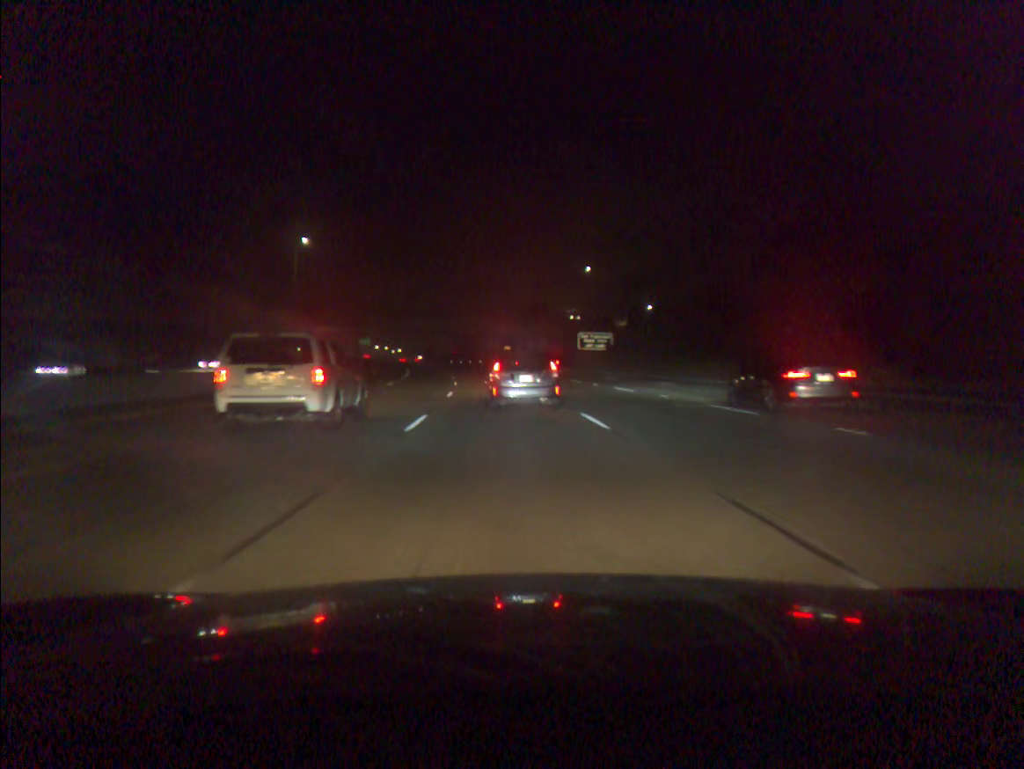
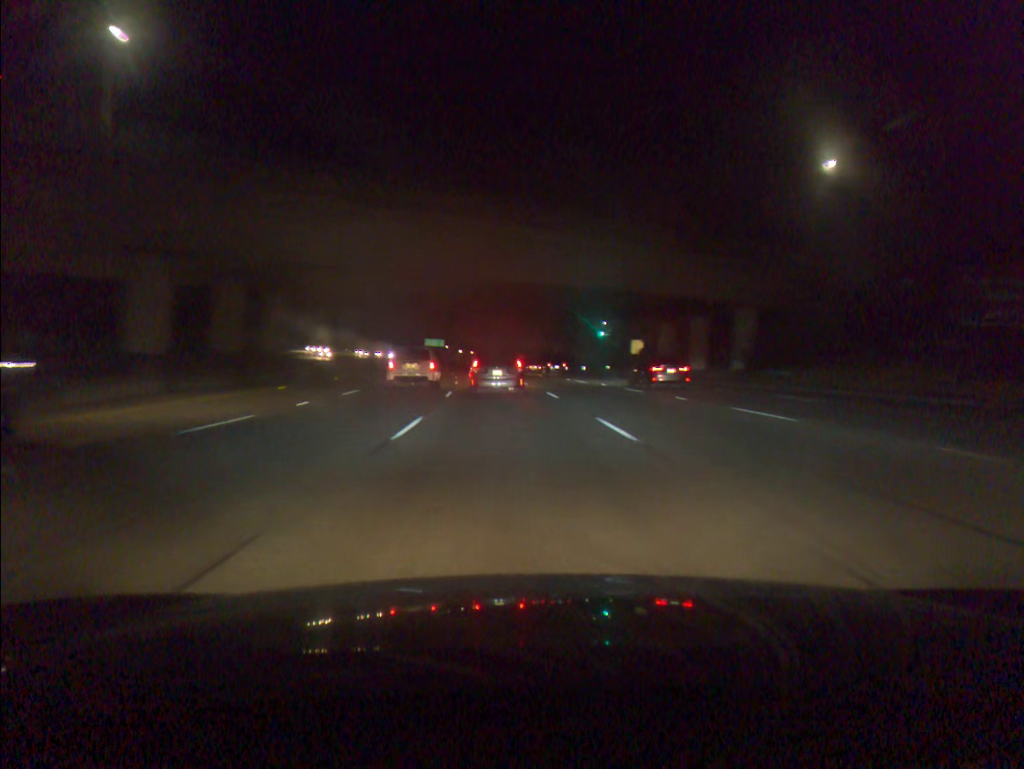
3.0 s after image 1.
(-4.7, +73.7) m; -7°
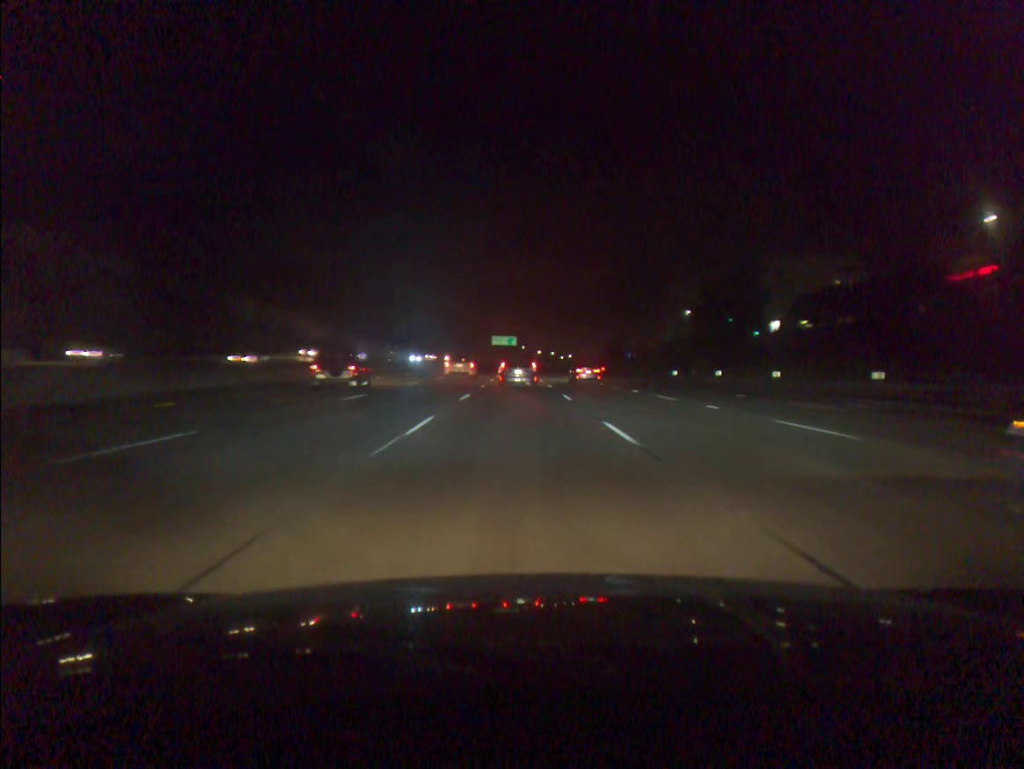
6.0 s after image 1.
(-3.9, +71.0) m; -6°
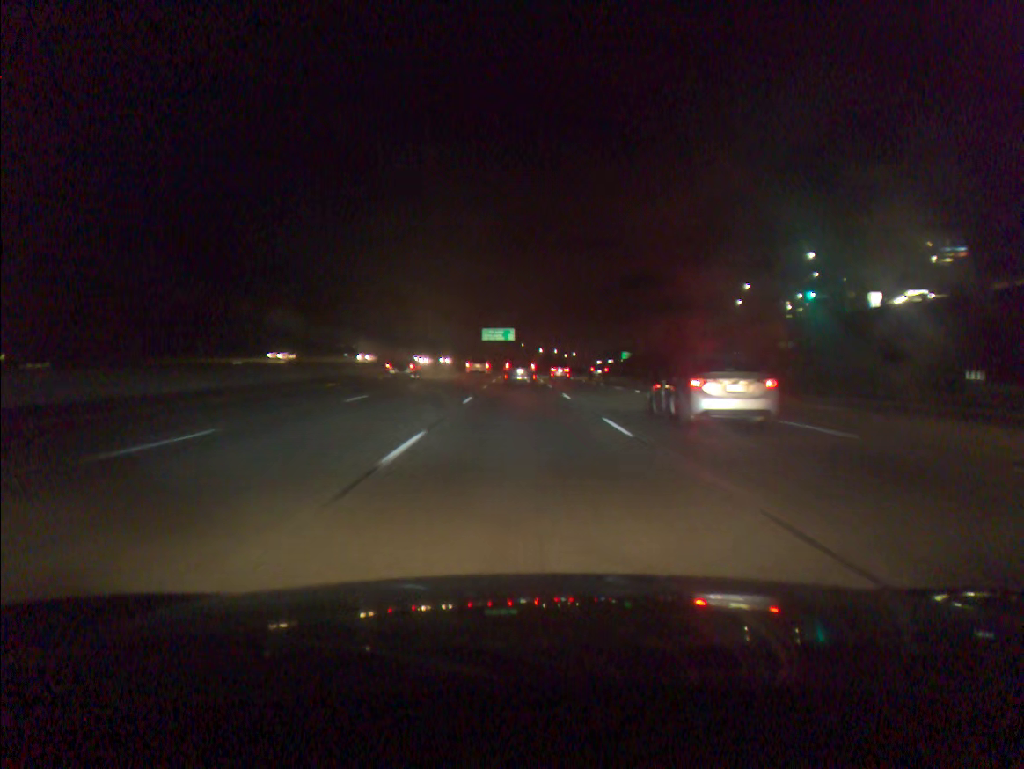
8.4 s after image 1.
(-0.3, +57.1) m; 0°
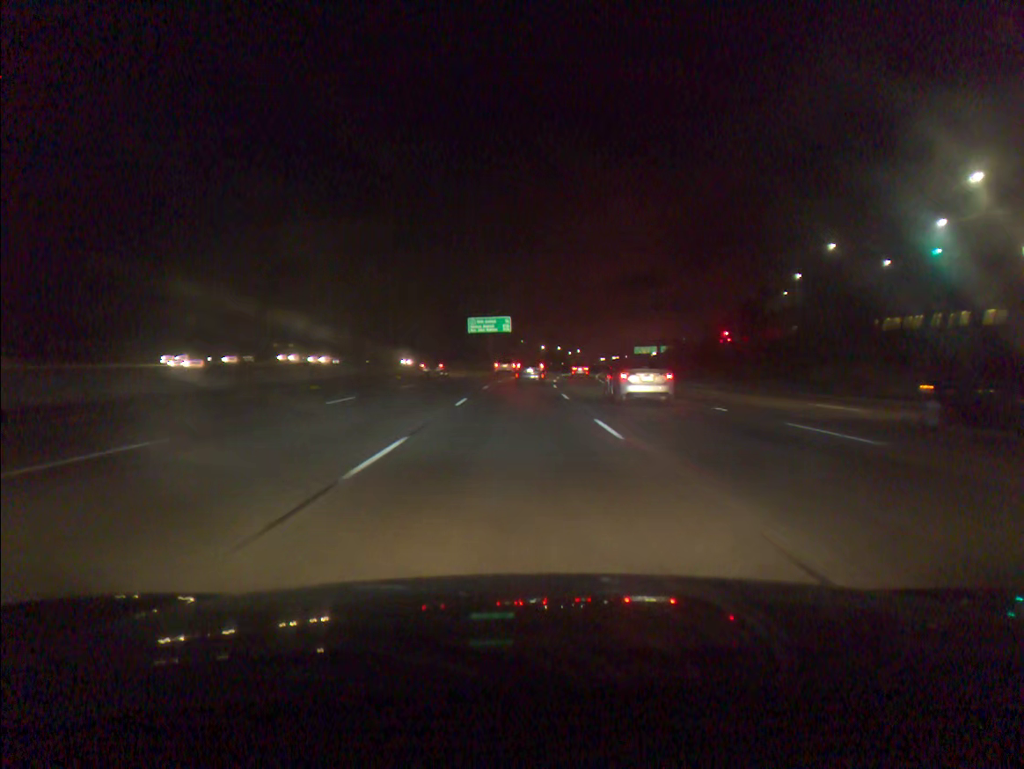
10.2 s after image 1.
(+0.1, +44.0) m; 0°
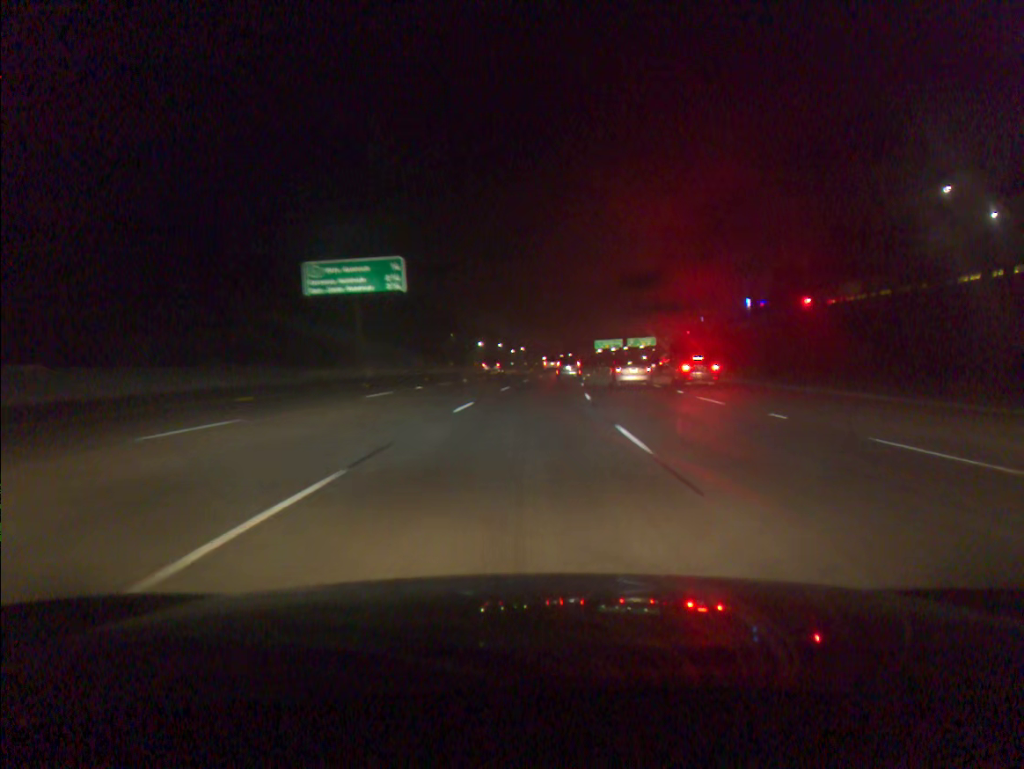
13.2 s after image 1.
(+2.1, +74.8) m; +5°
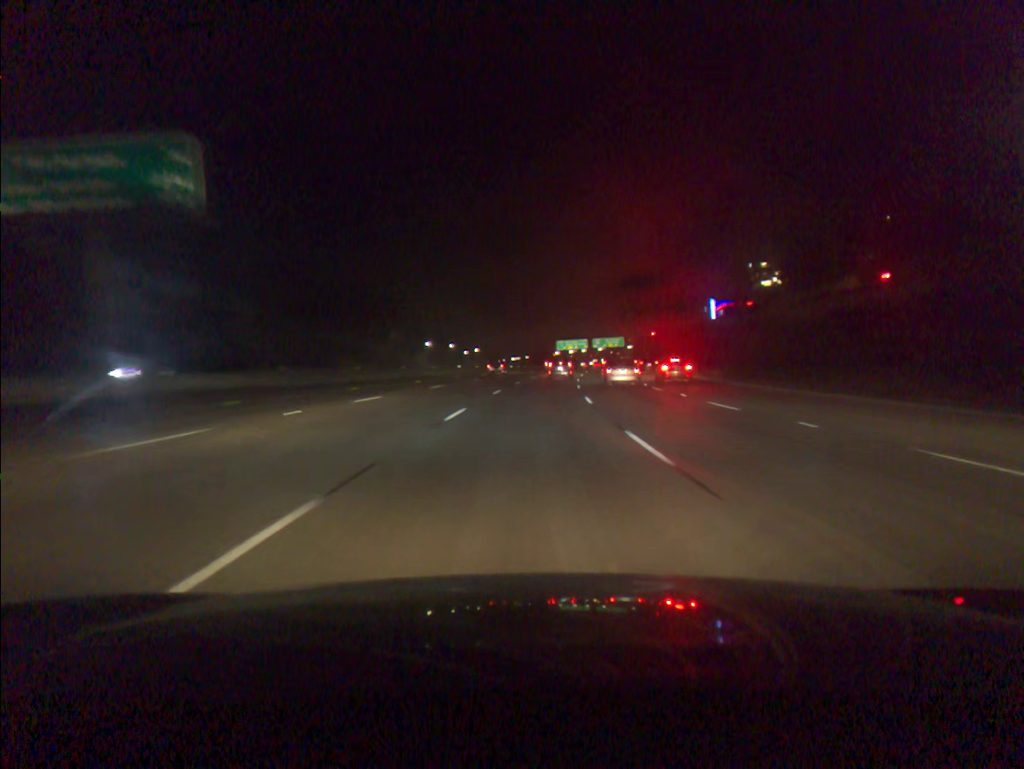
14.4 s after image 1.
(+0.8, +30.4) m; +3°
